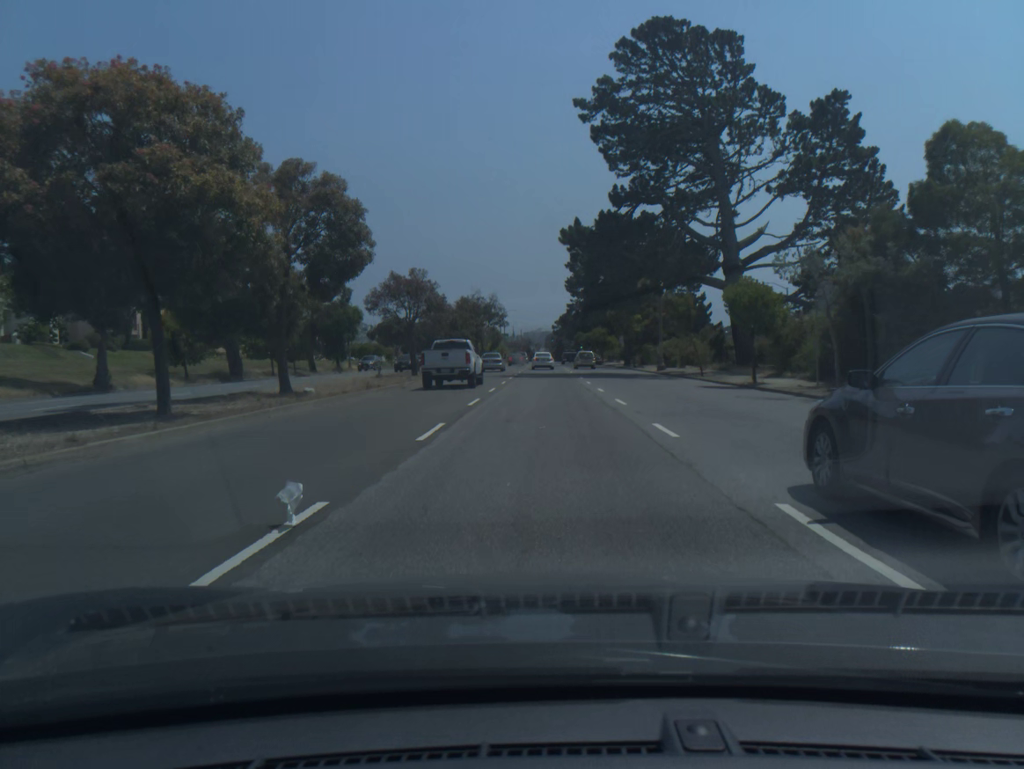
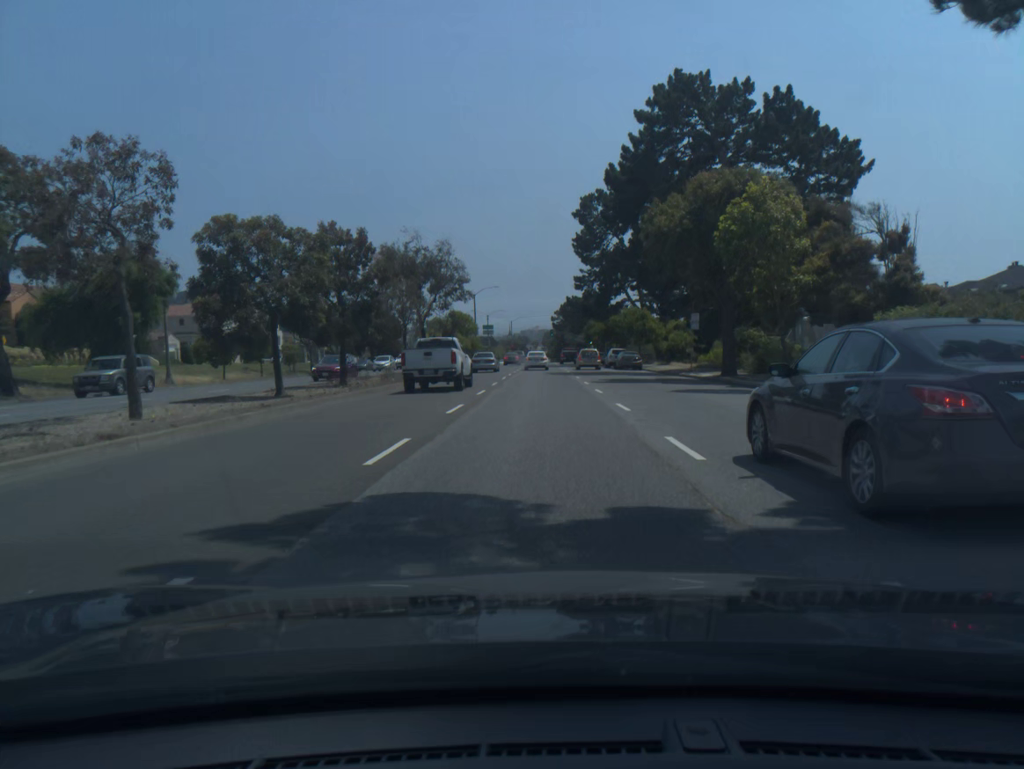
(+0.2, +46.2) m; 0°
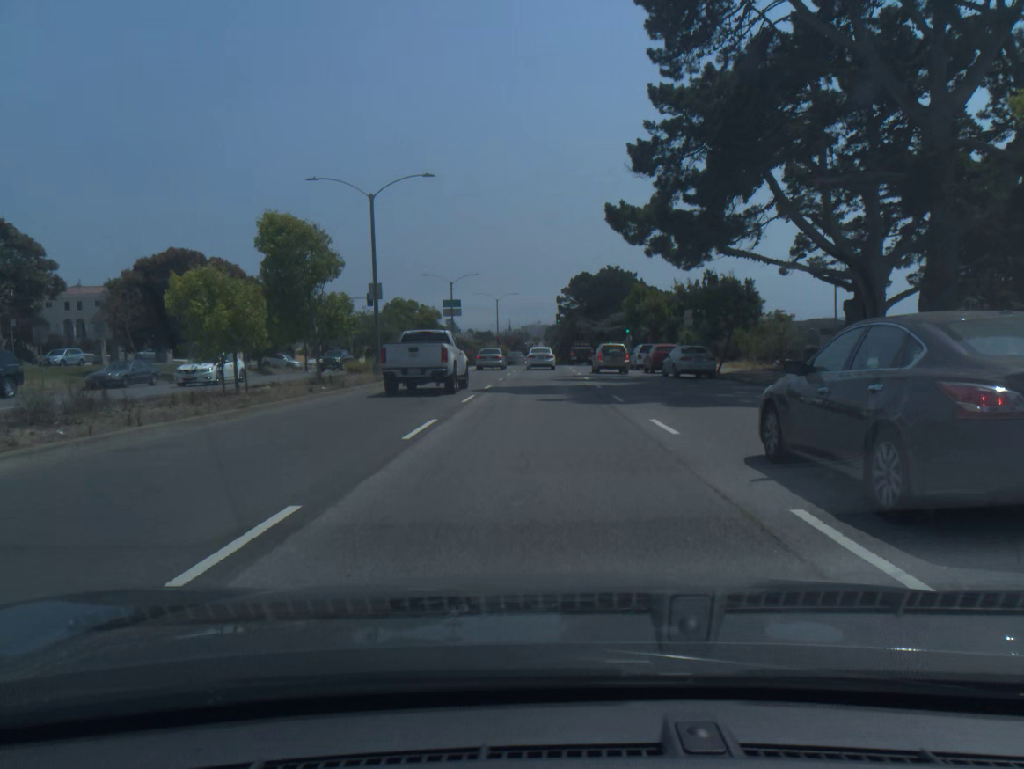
(-0.2, +56.2) m; 0°
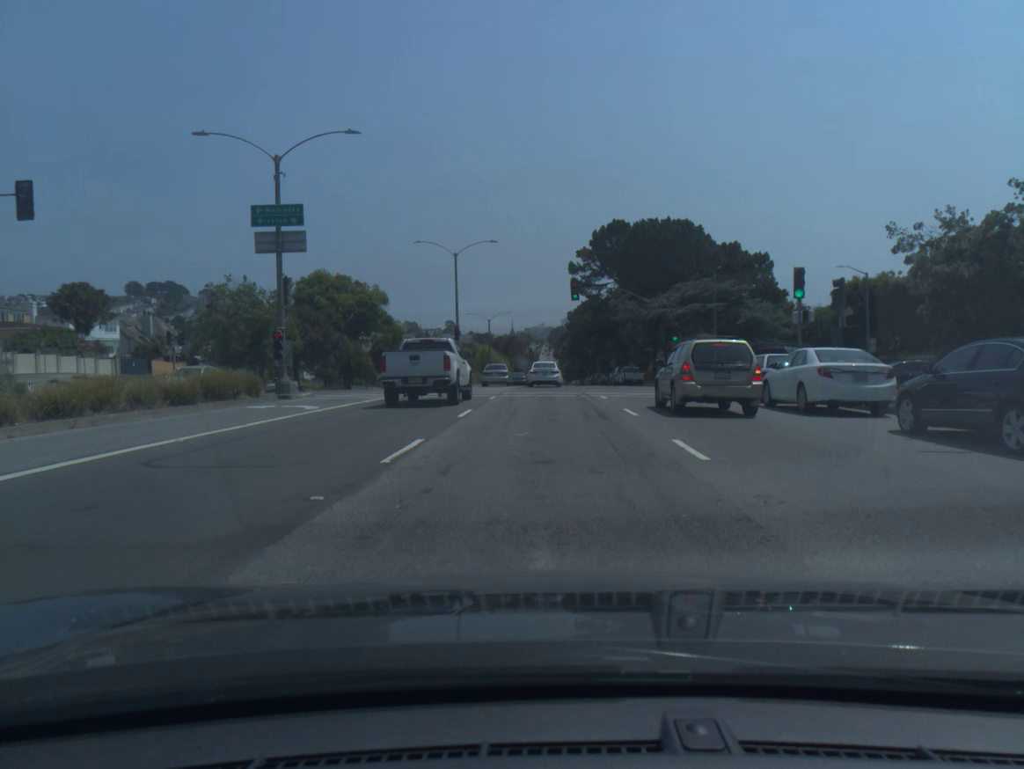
(+0.1, +53.0) m; 0°
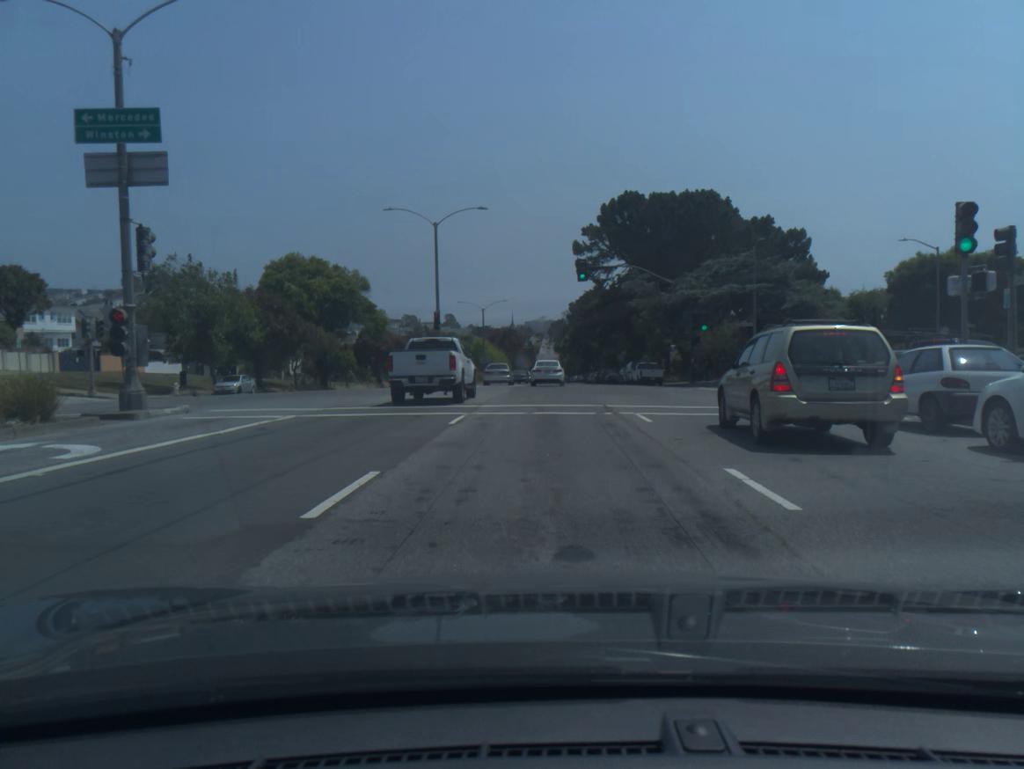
(0.0, +10.3) m; 0°
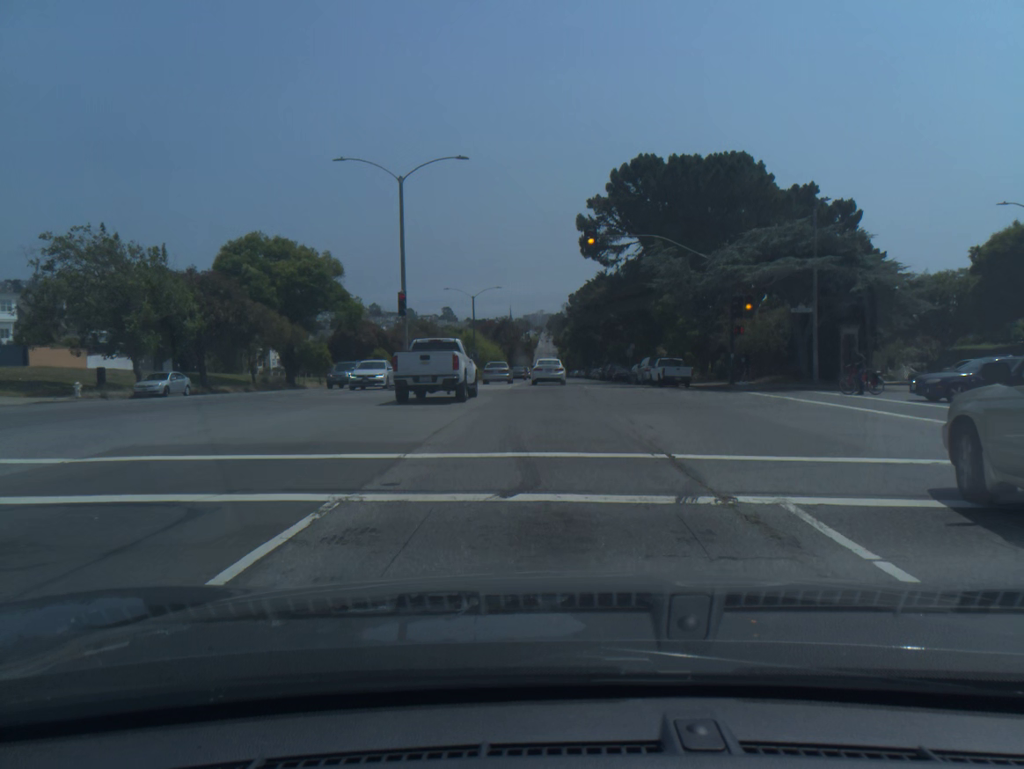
(0.0, +10.3) m; 0°
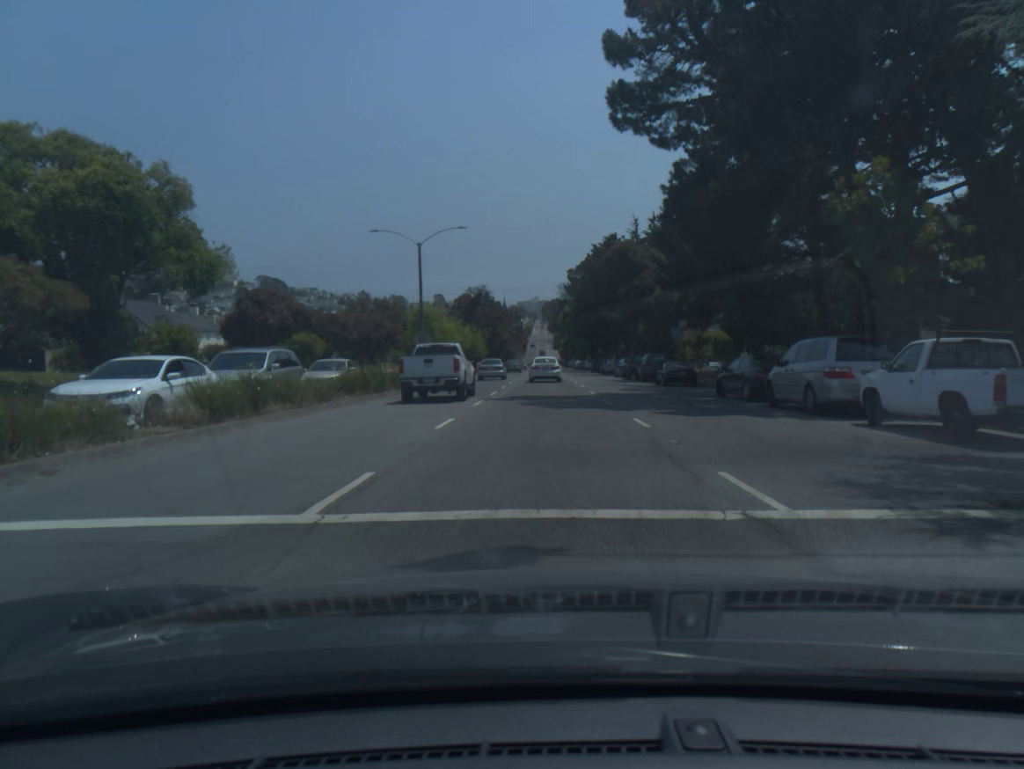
(+0.1, +31.1) m; 0°
